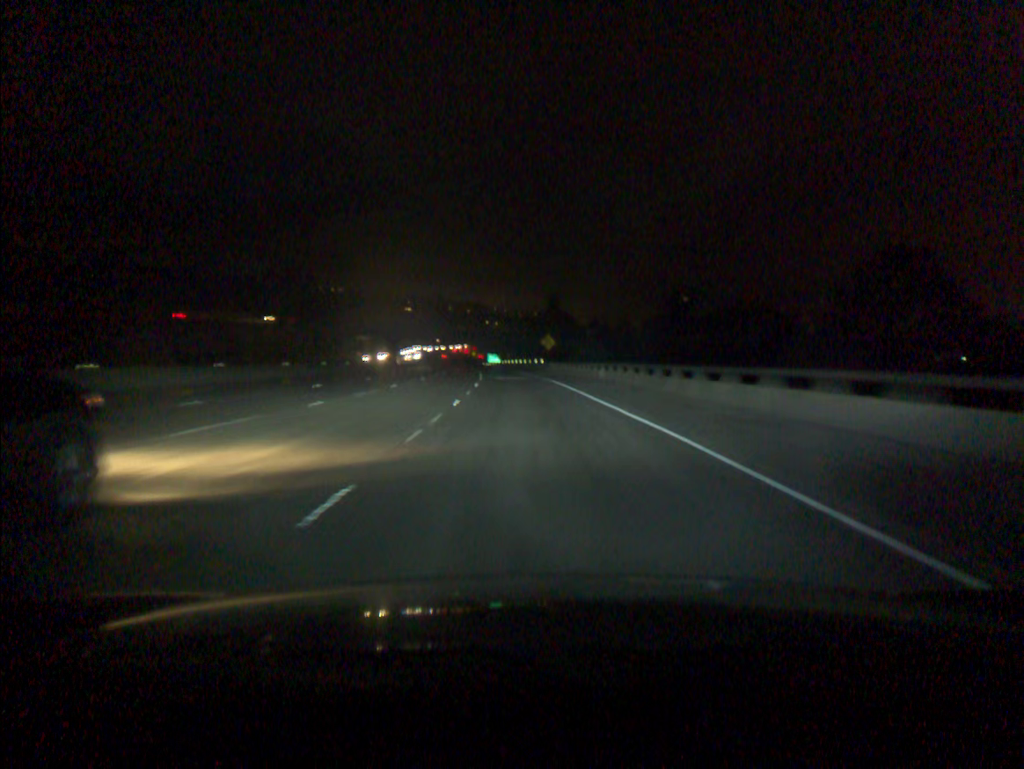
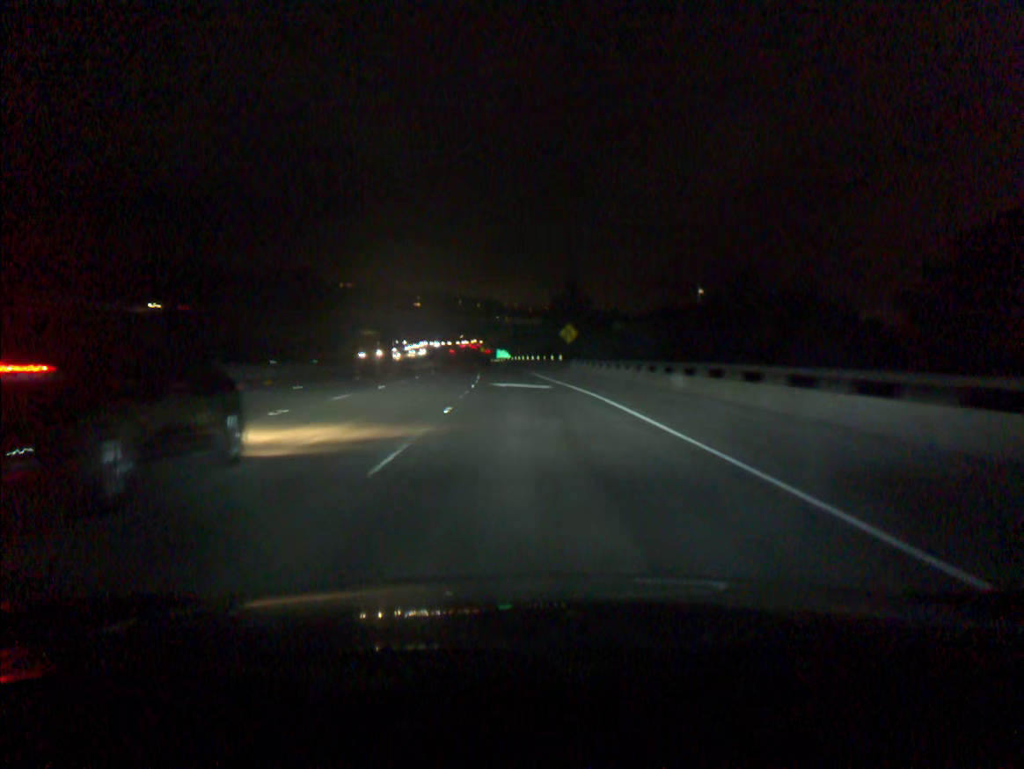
(-0.1, +18.3) m; -1°
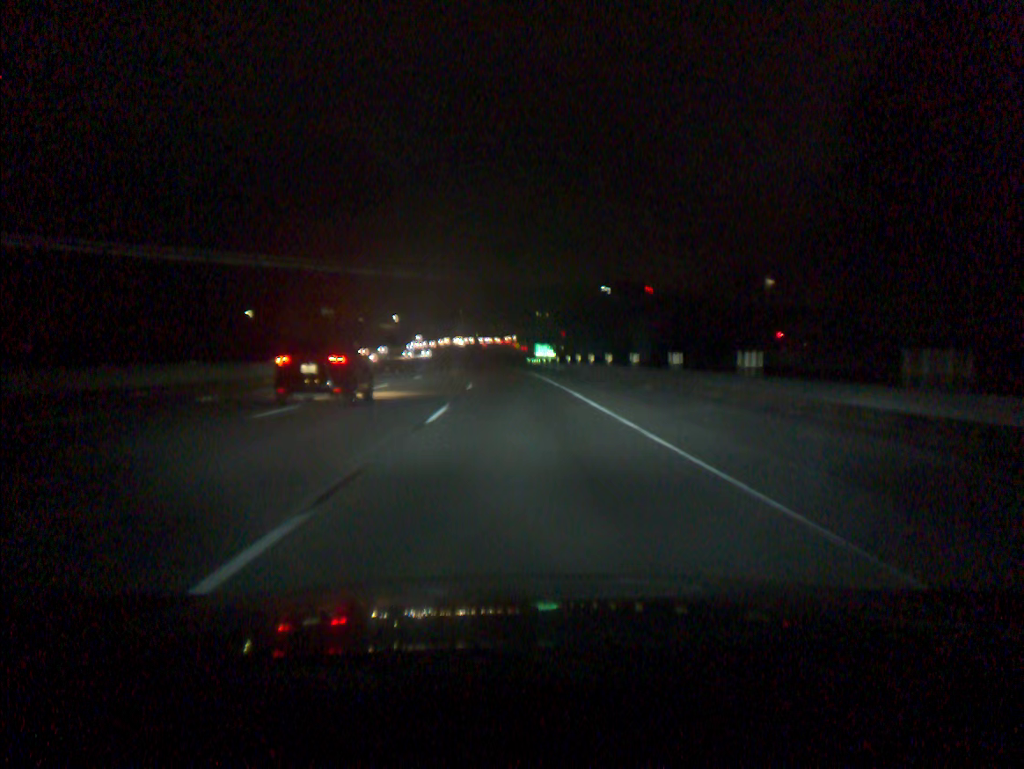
(-2.1, +73.4) m; -3°
